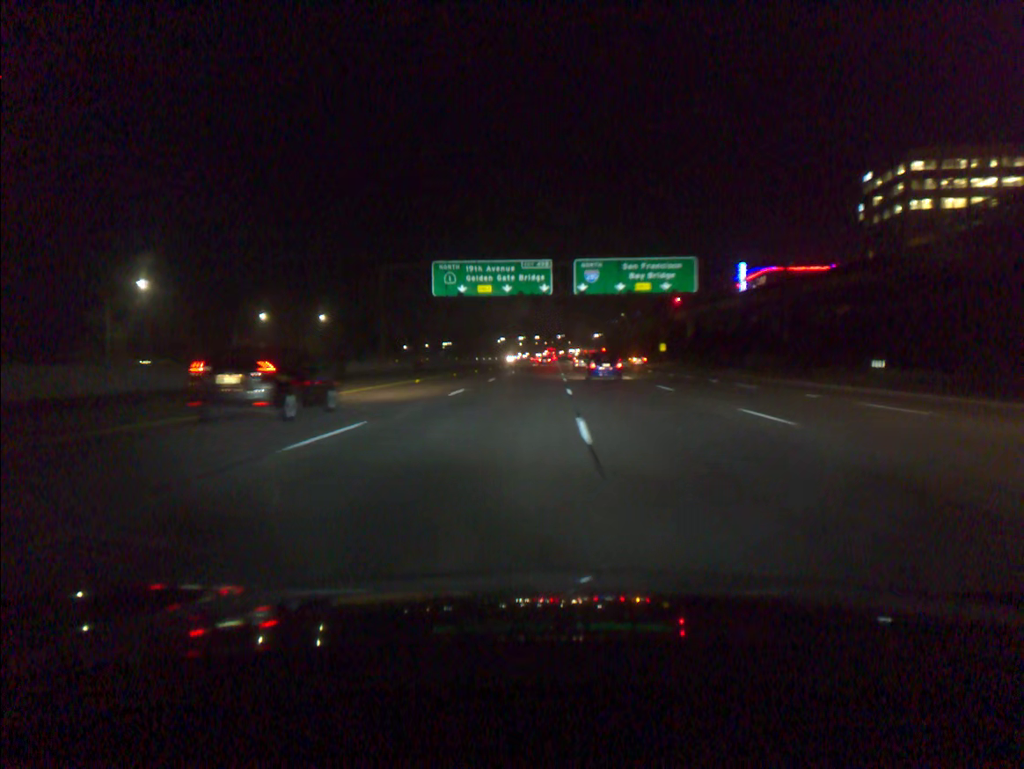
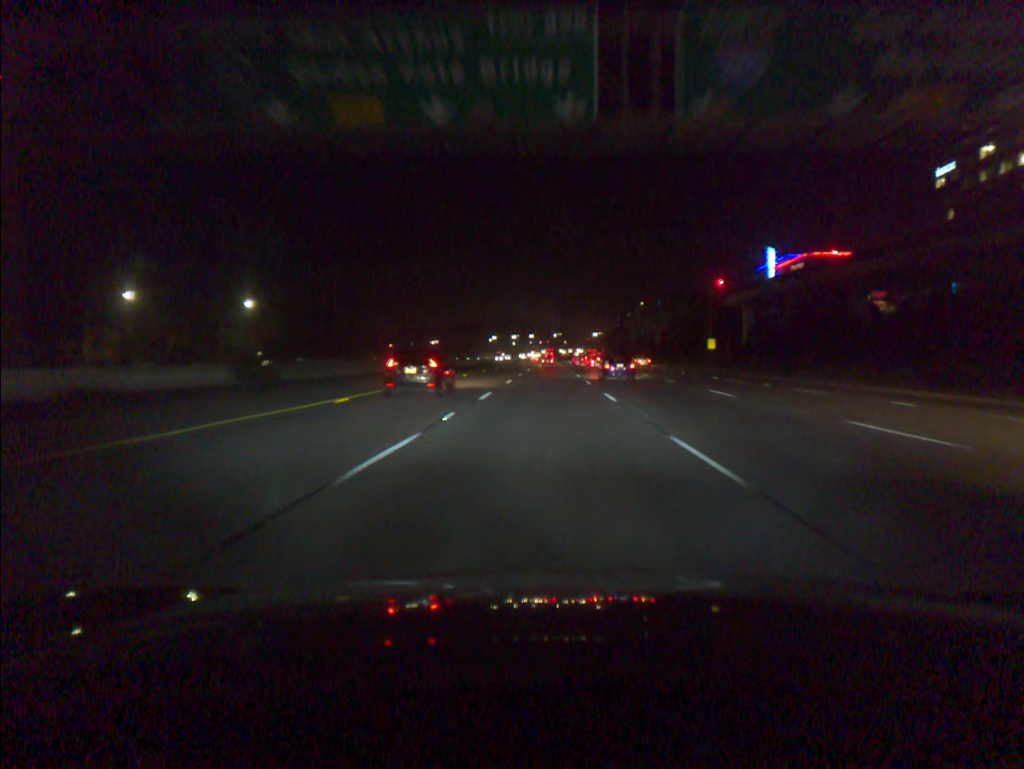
(-0.1, +46.4) m; 0°
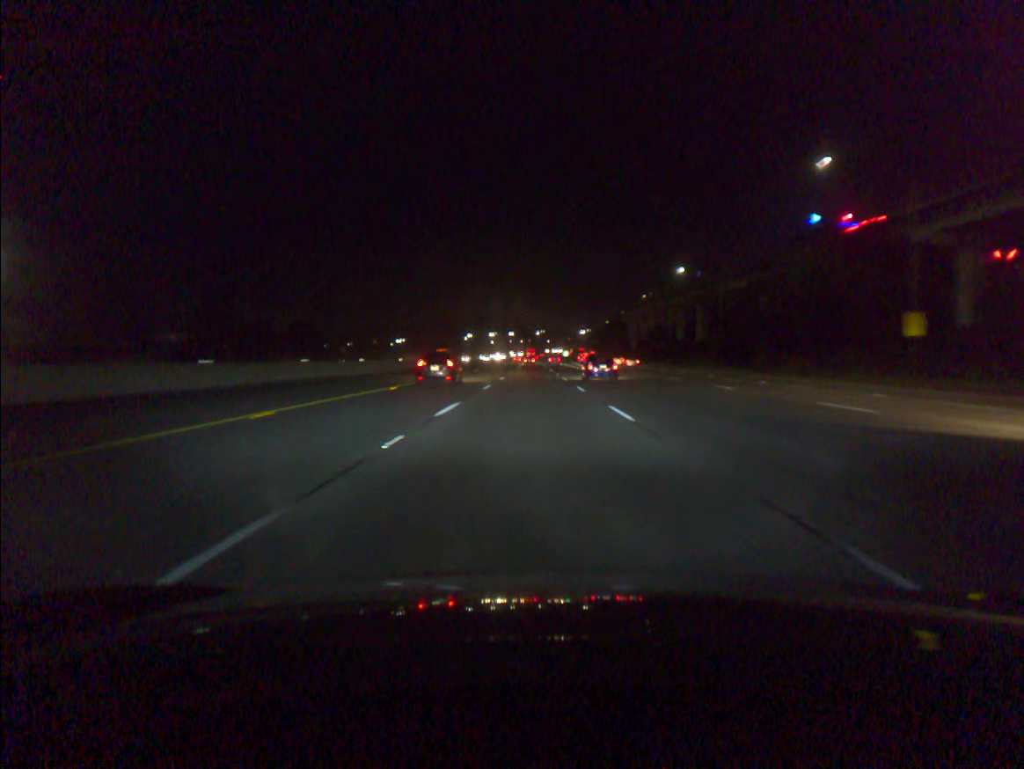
(+1.1, +64.3) m; +1°
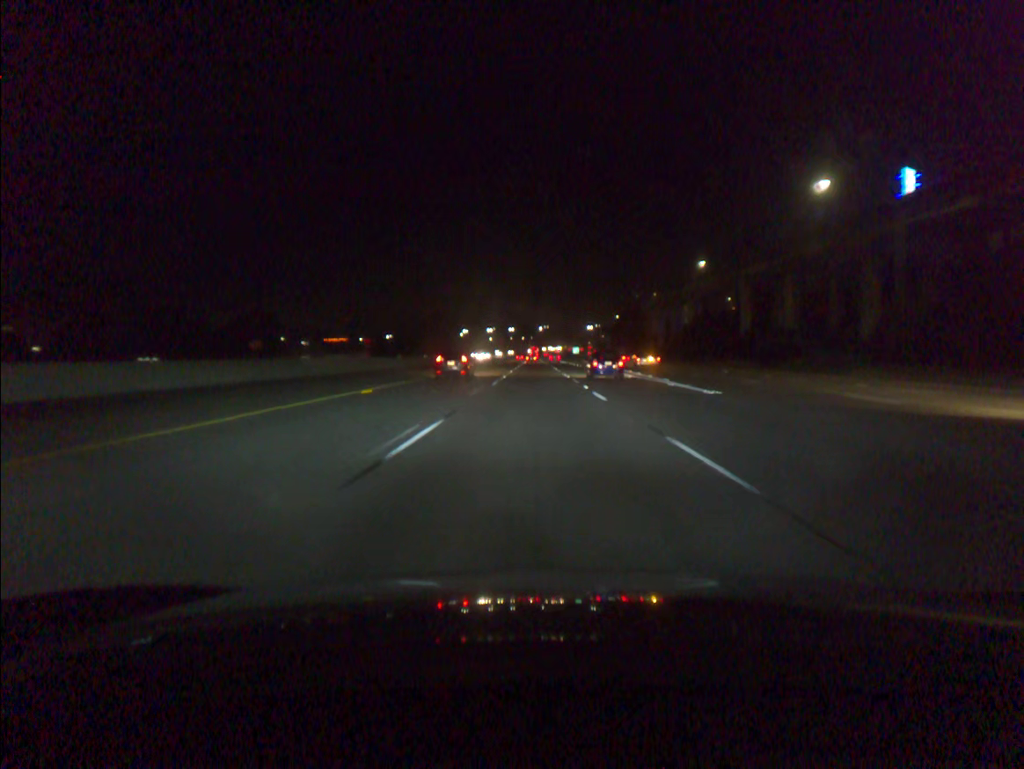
(-0.2, +50.3) m; 0°
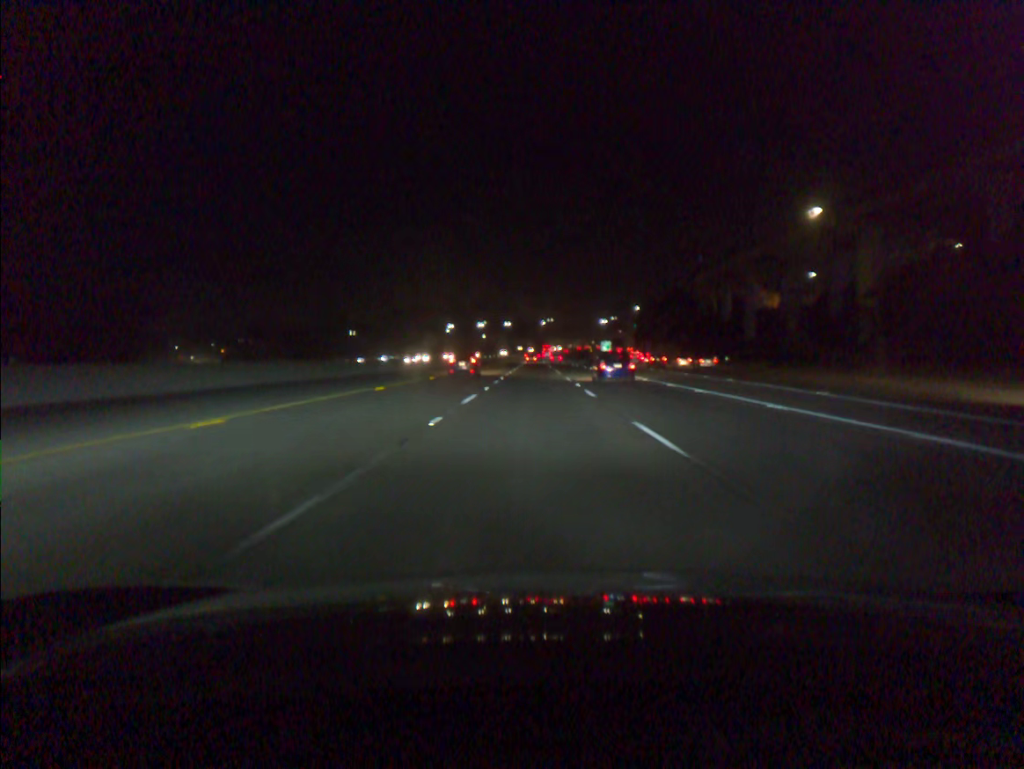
(+0.1, +87.2) m; 0°
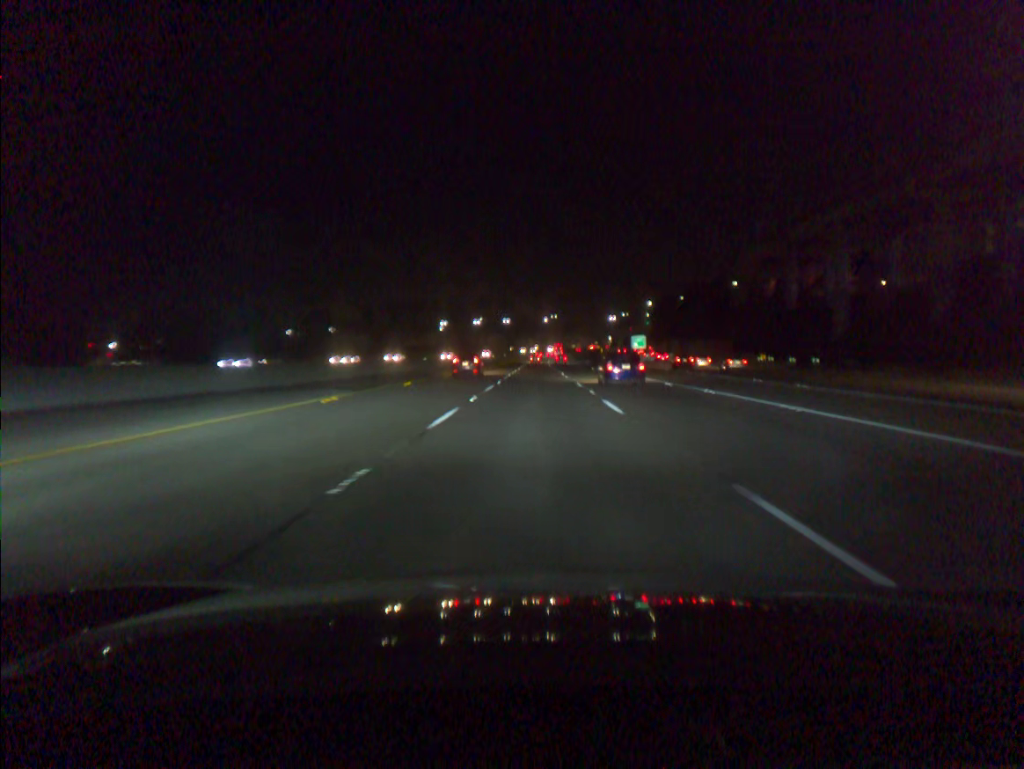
(-0.1, +35.9) m; 0°
